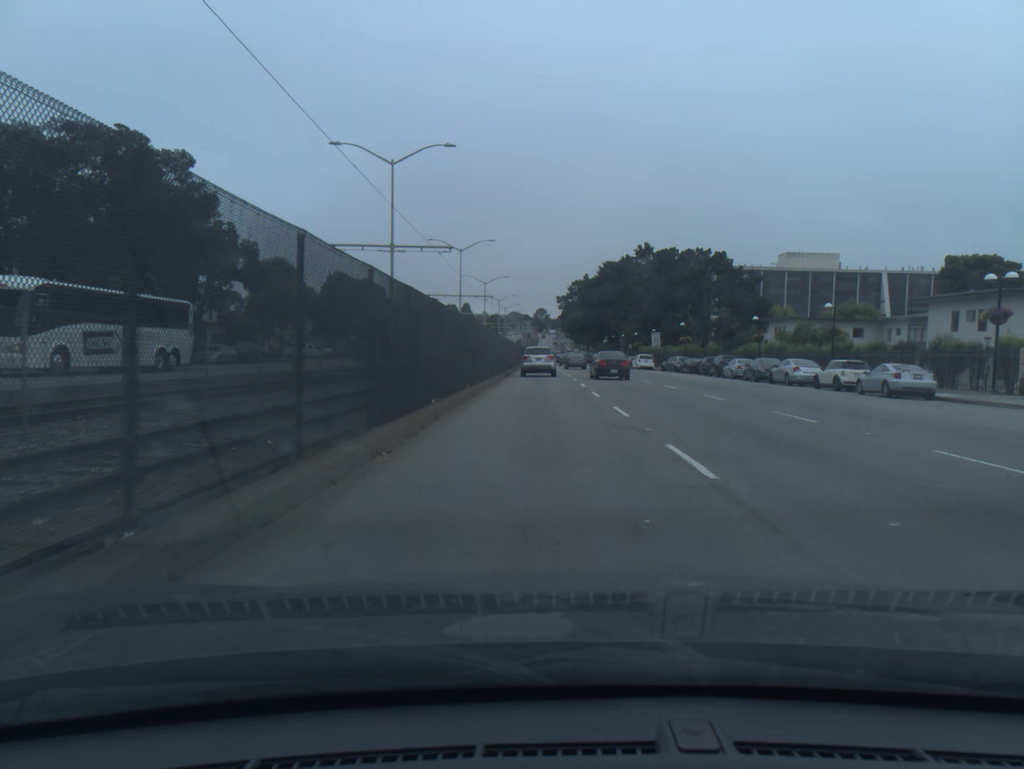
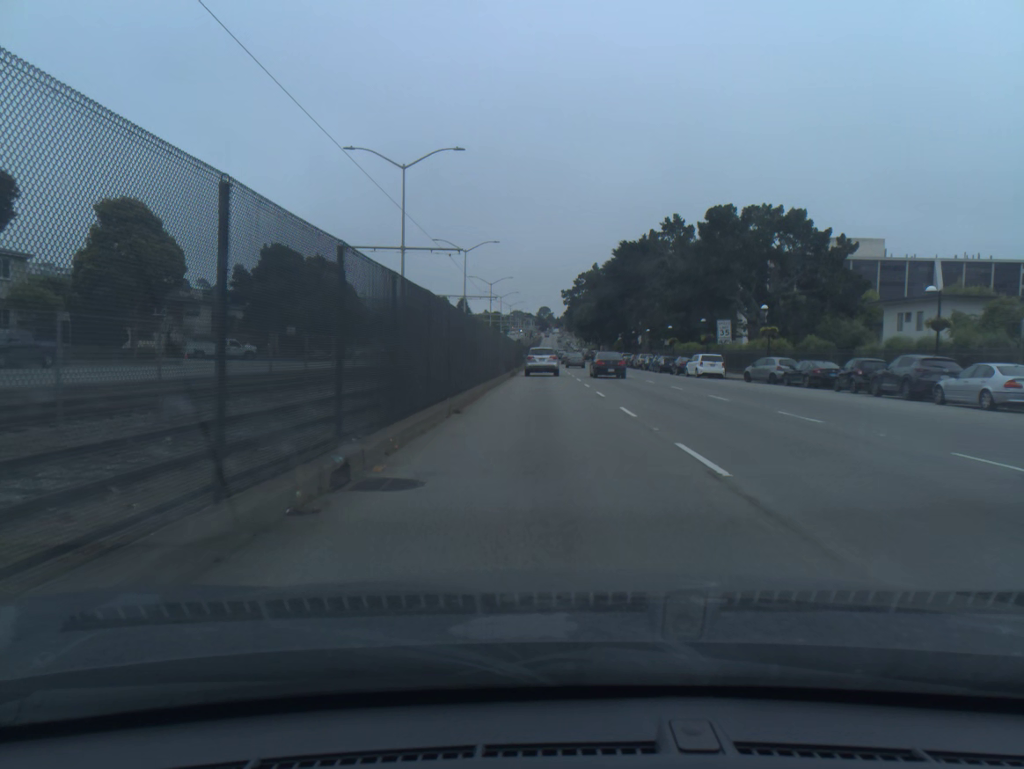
(0.0, +29.5) m; 0°
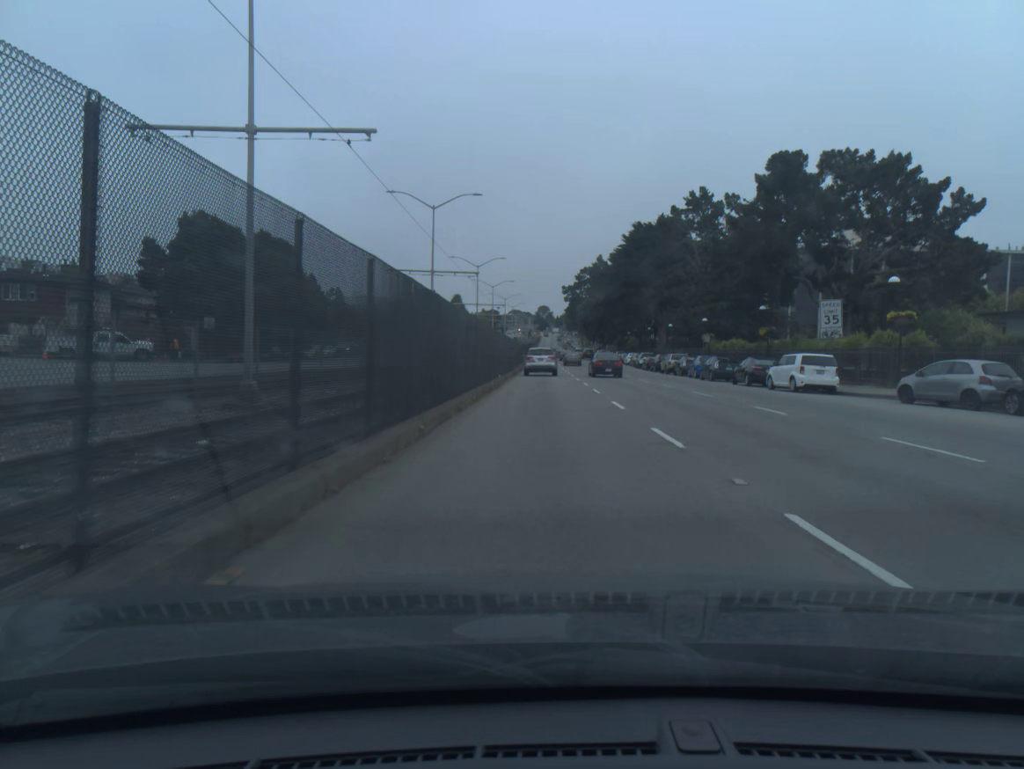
(0.0, +20.0) m; 0°
